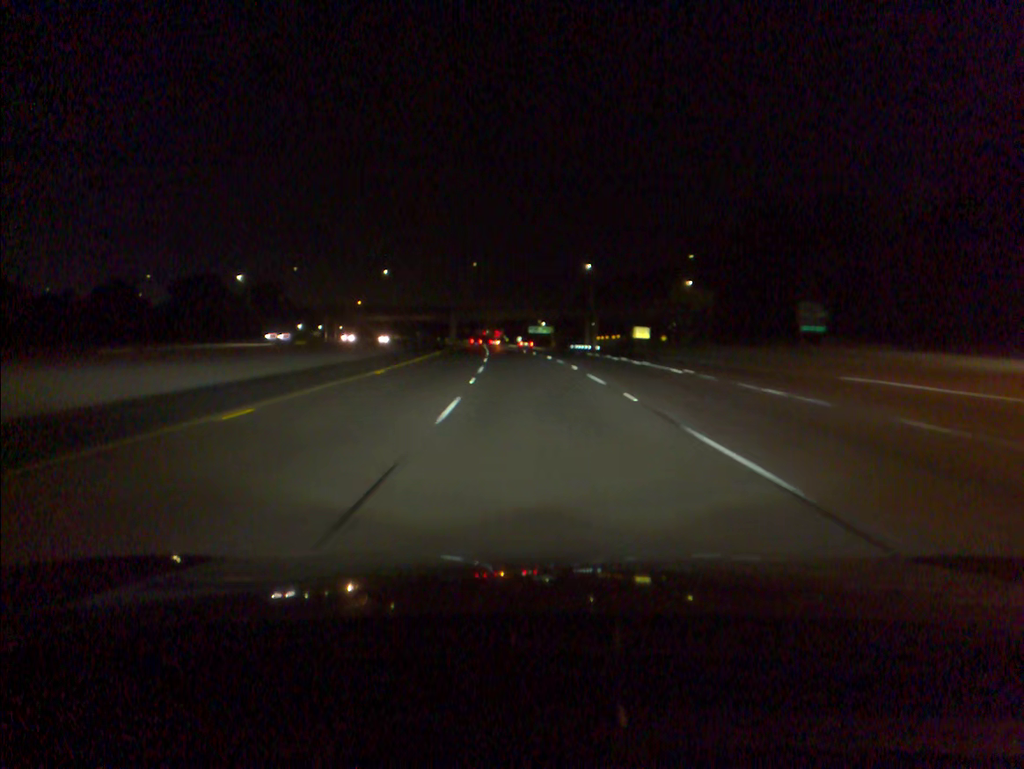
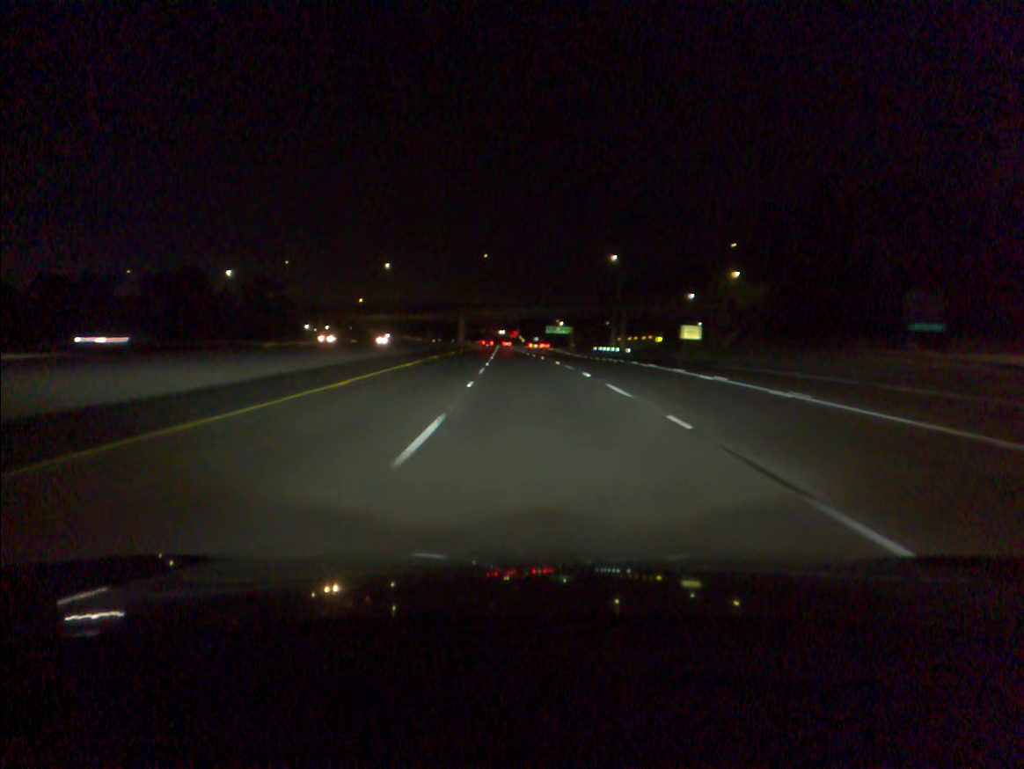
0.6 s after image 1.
(-0.2, +19.5) m; -1°
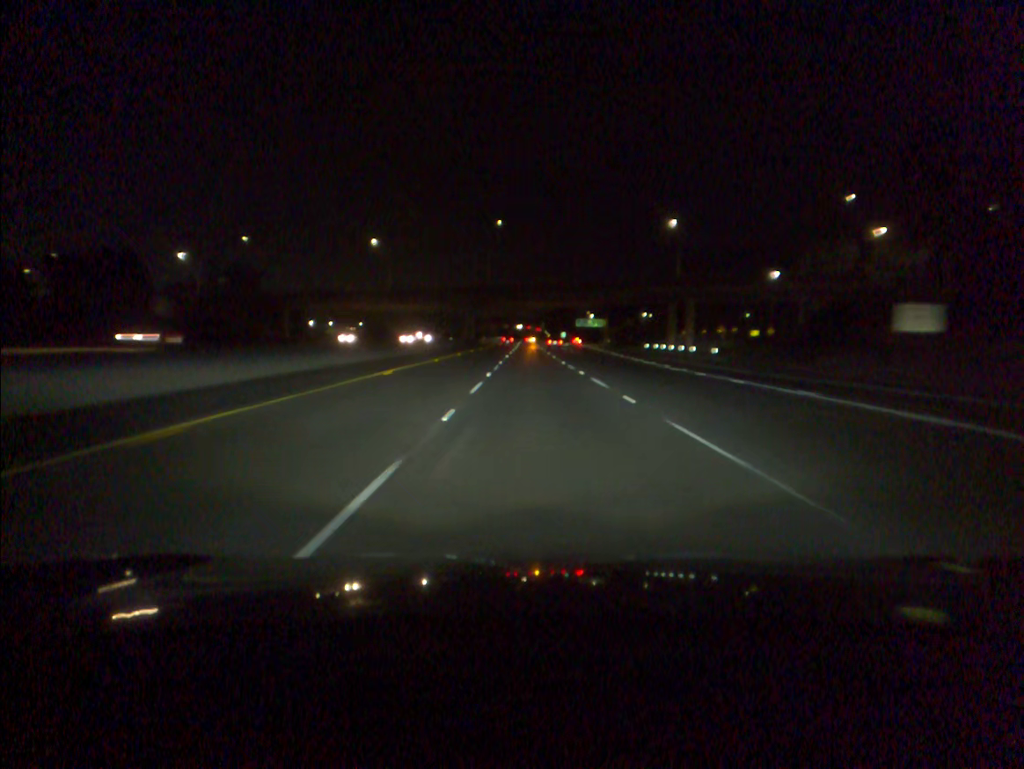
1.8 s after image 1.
(-0.7, +39.3) m; -2°
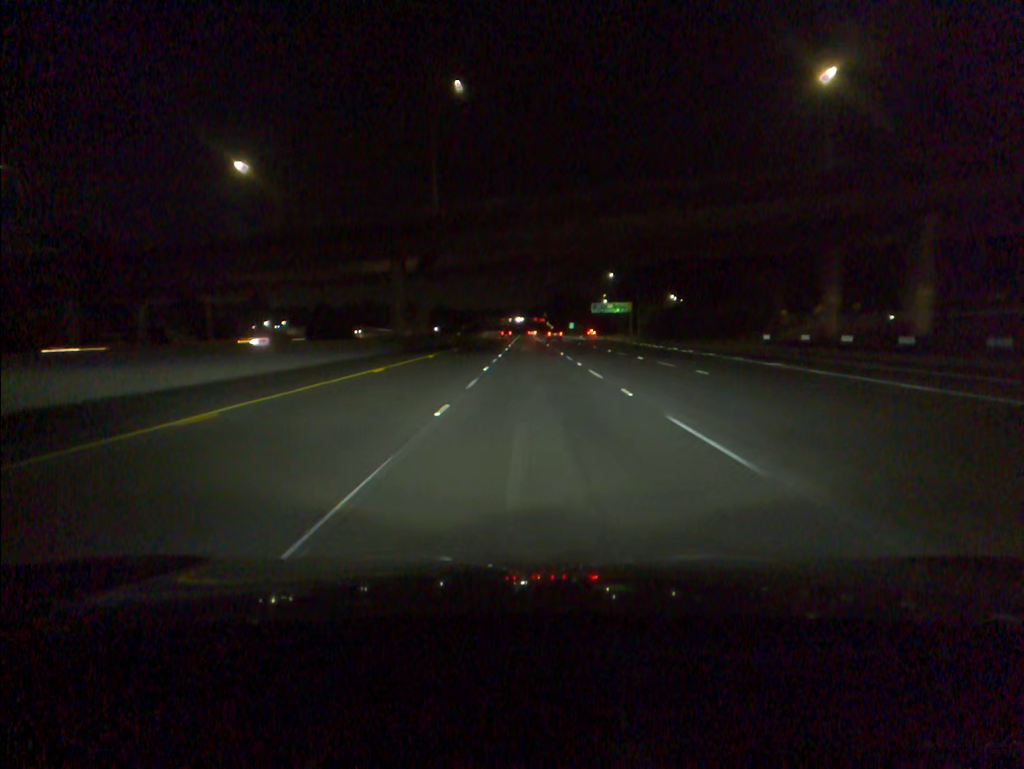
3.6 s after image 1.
(-0.3, +59.5) m; 0°
